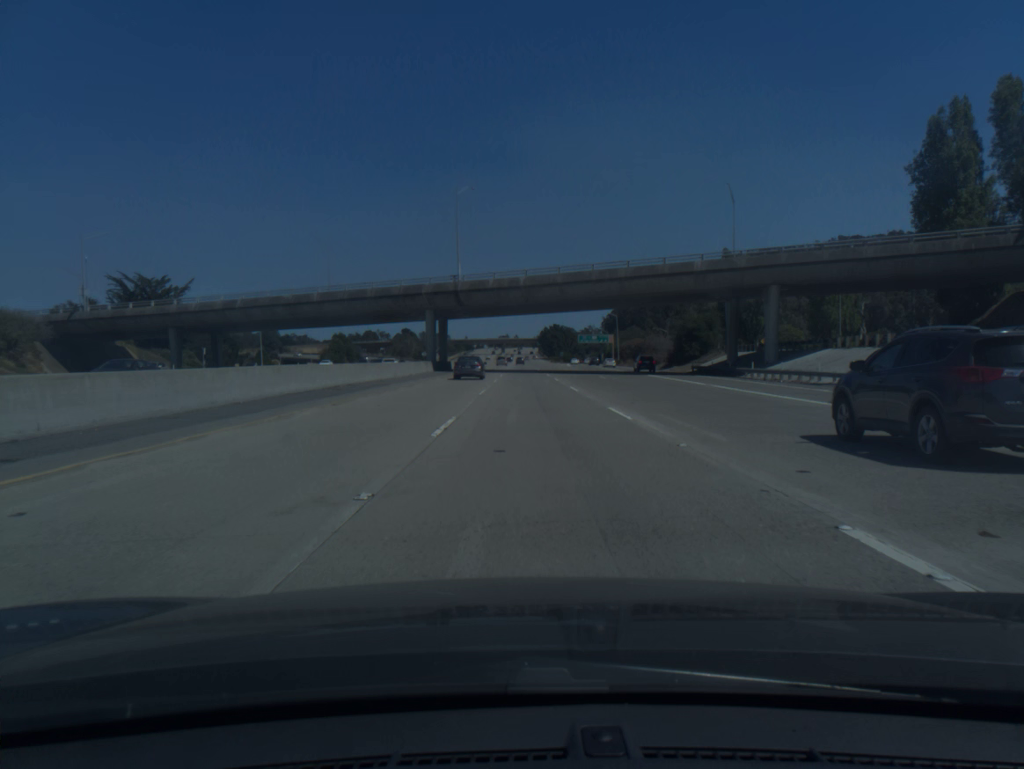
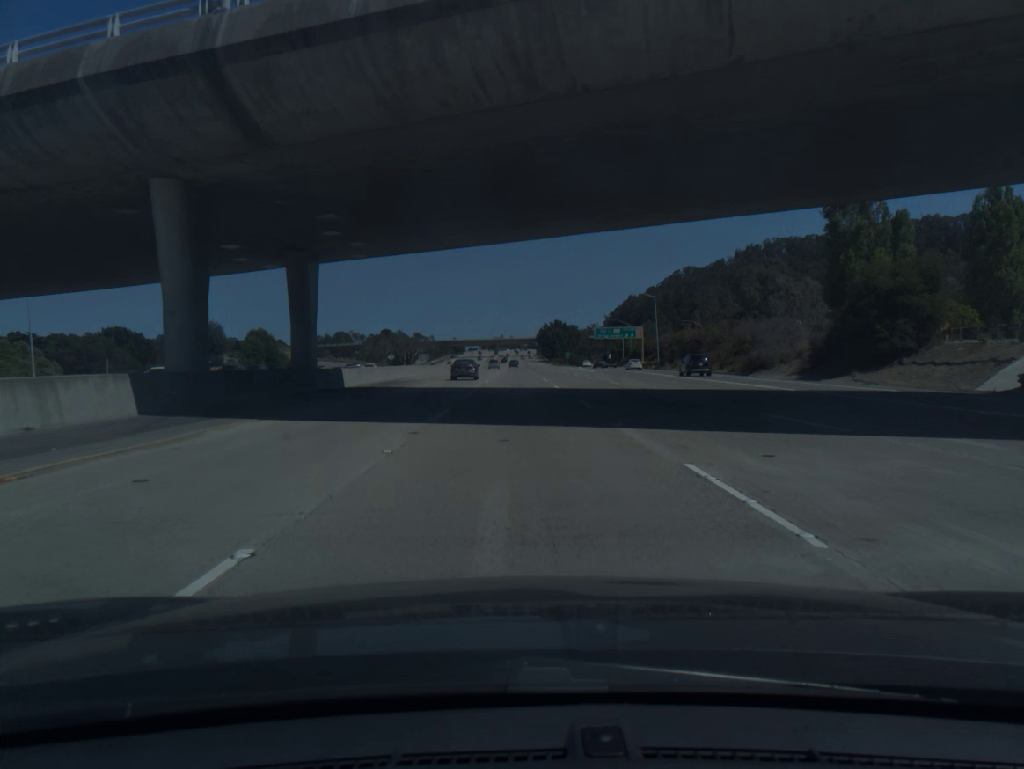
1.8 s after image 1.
(+0.3, +56.0) m; 0°
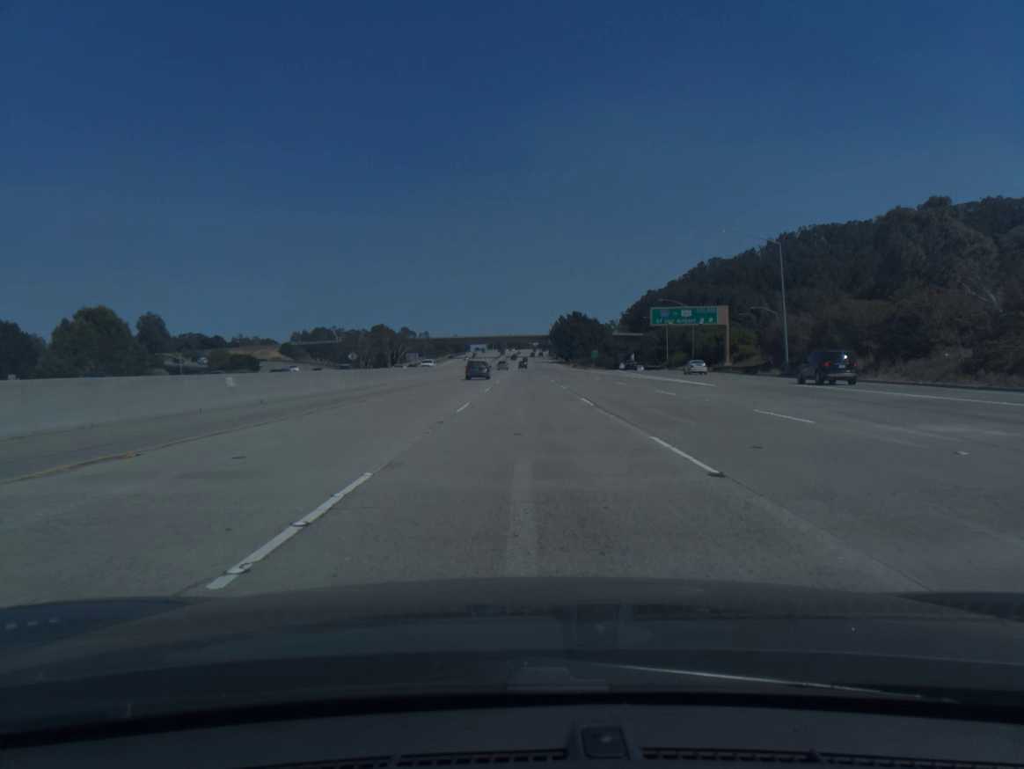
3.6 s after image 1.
(-0.5, +56.2) m; -1°
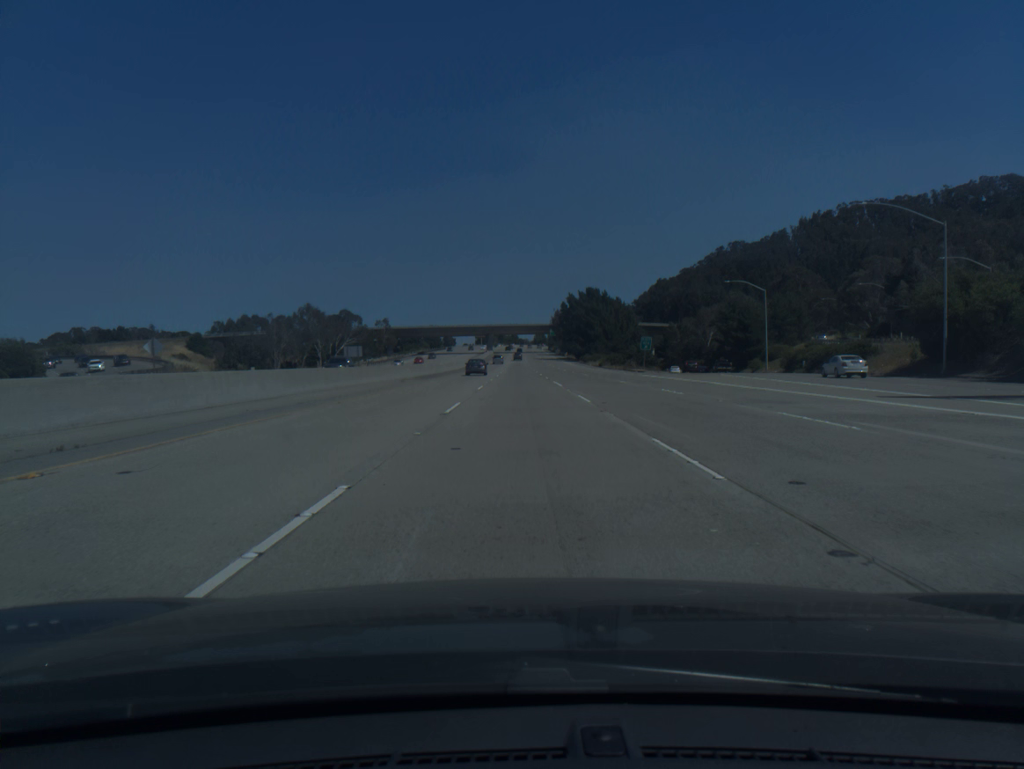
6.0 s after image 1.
(+0.3, +74.9) m; 0°
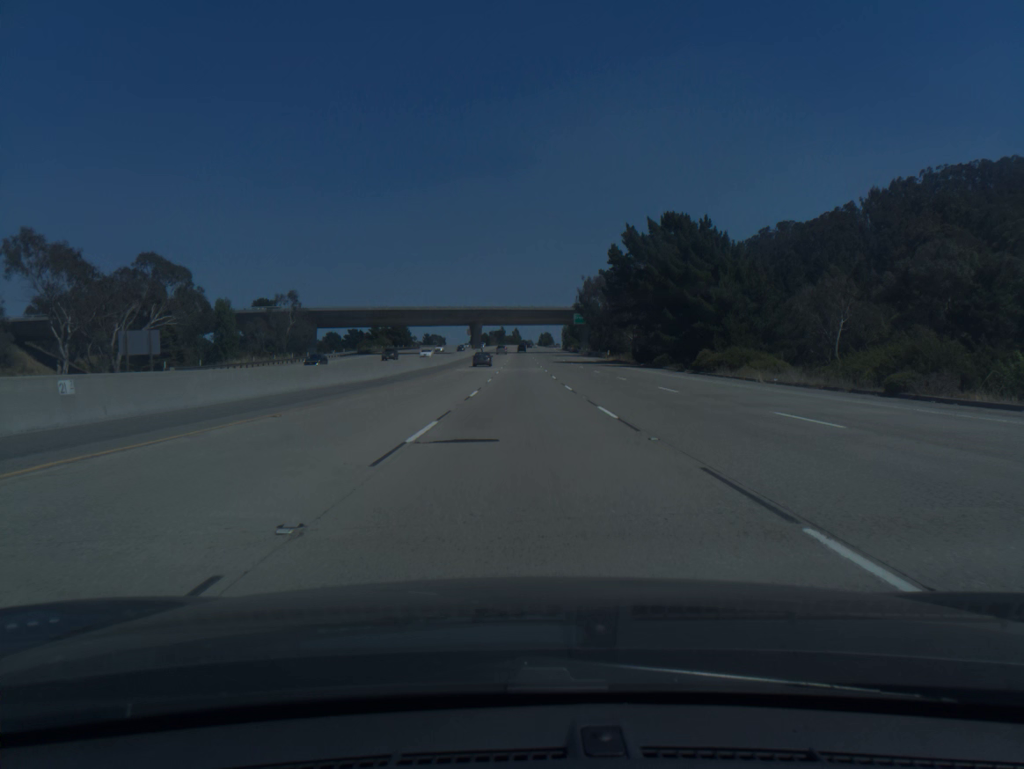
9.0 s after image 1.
(-0.2, +93.9) m; 0°
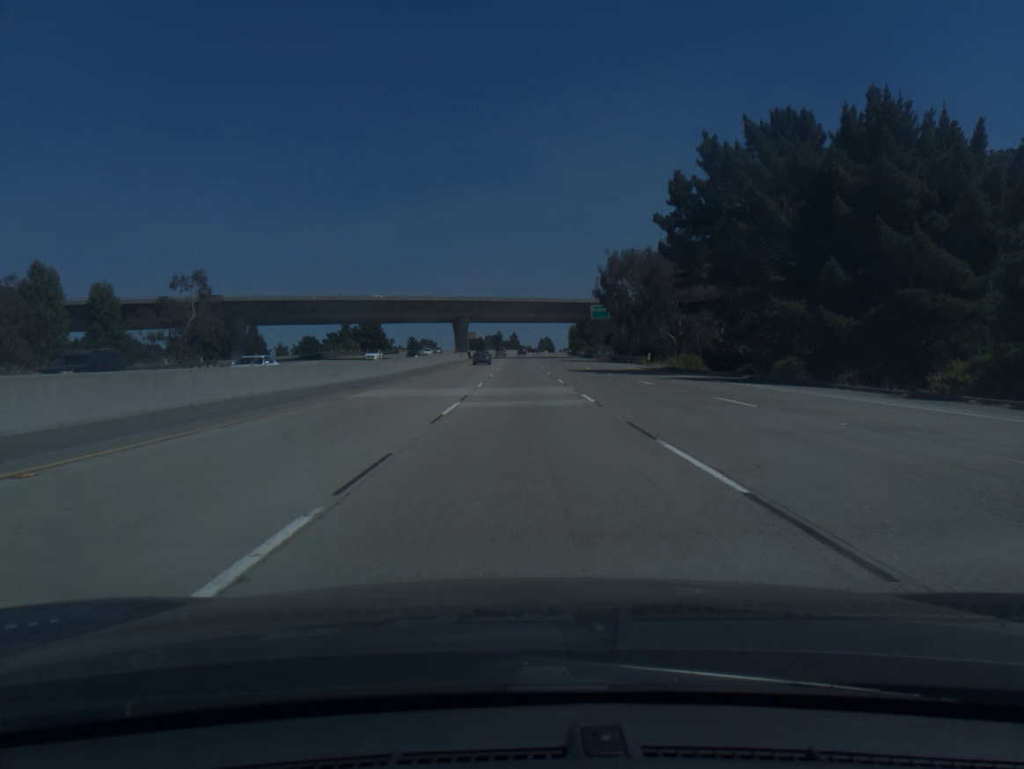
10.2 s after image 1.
(0.0, +37.6) m; 0°
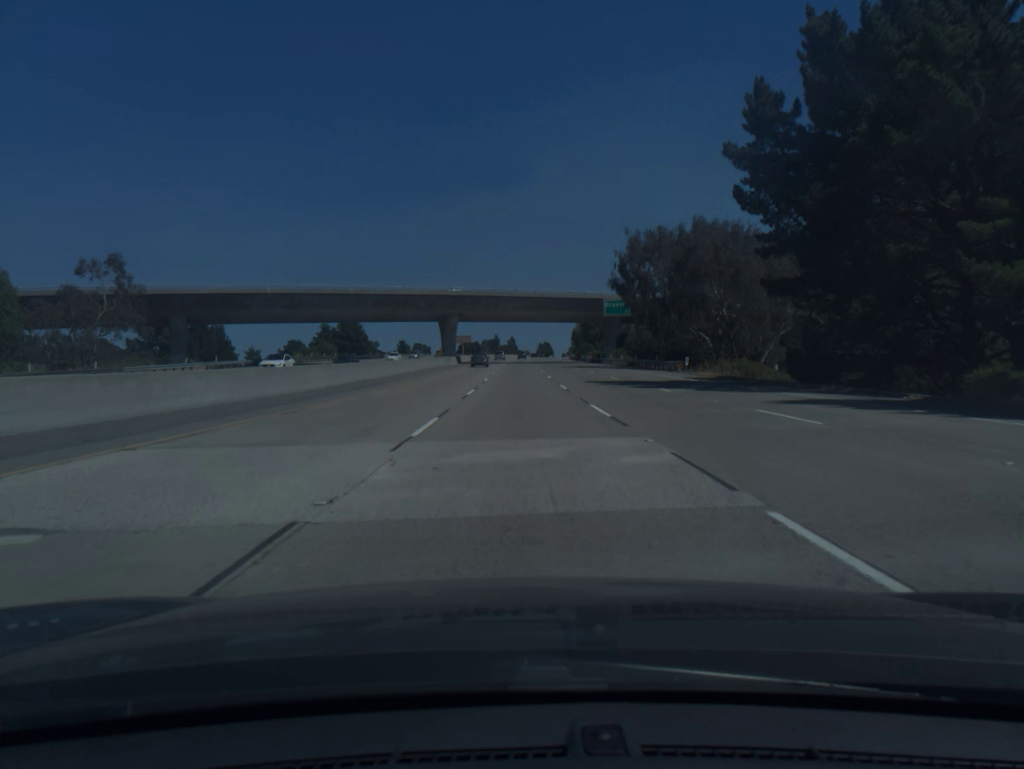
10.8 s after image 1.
(0.0, +18.8) m; 0°
